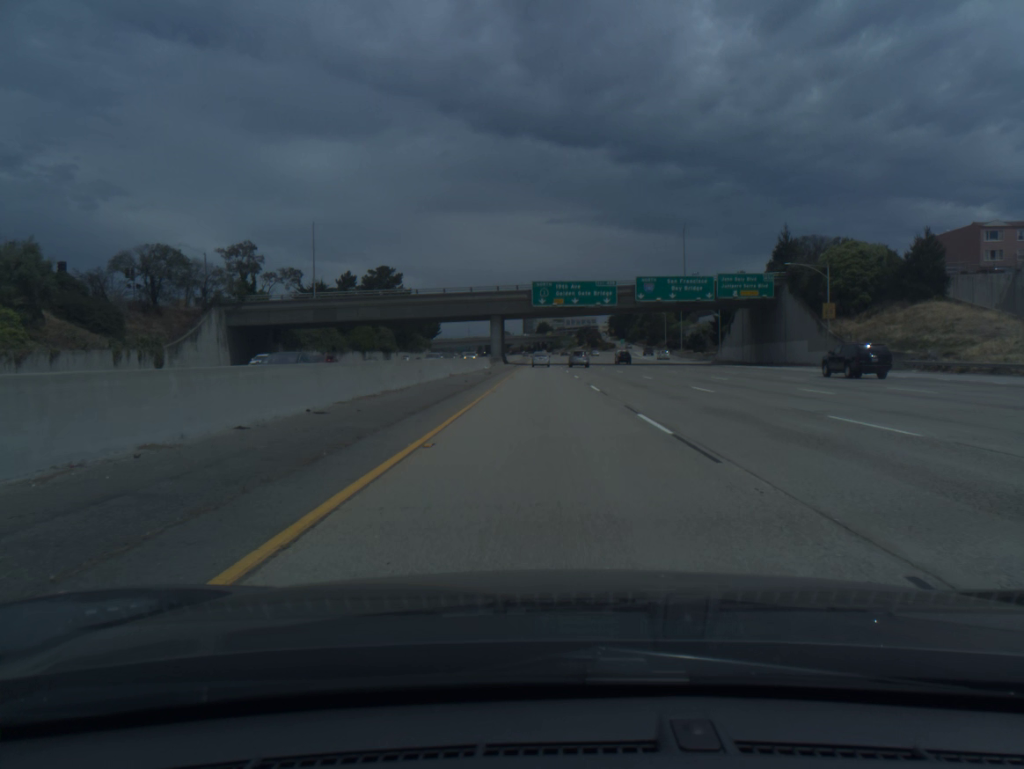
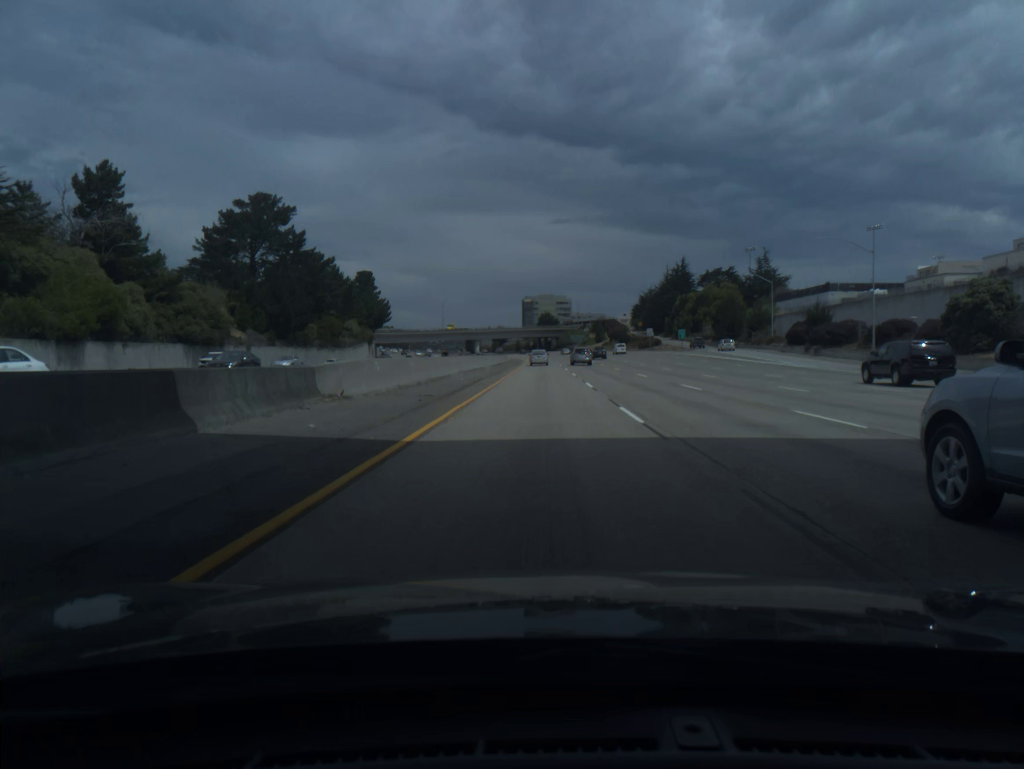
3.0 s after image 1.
(0.0, +97.8) m; 0°
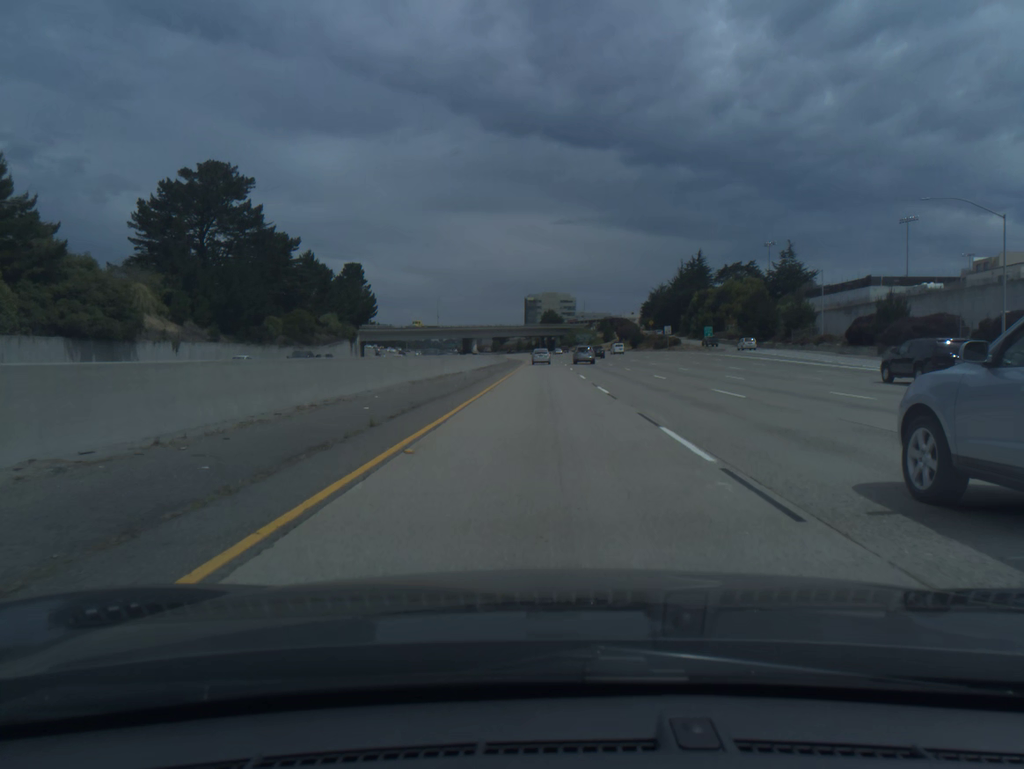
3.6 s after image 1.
(0.0, +19.5) m; 0°
